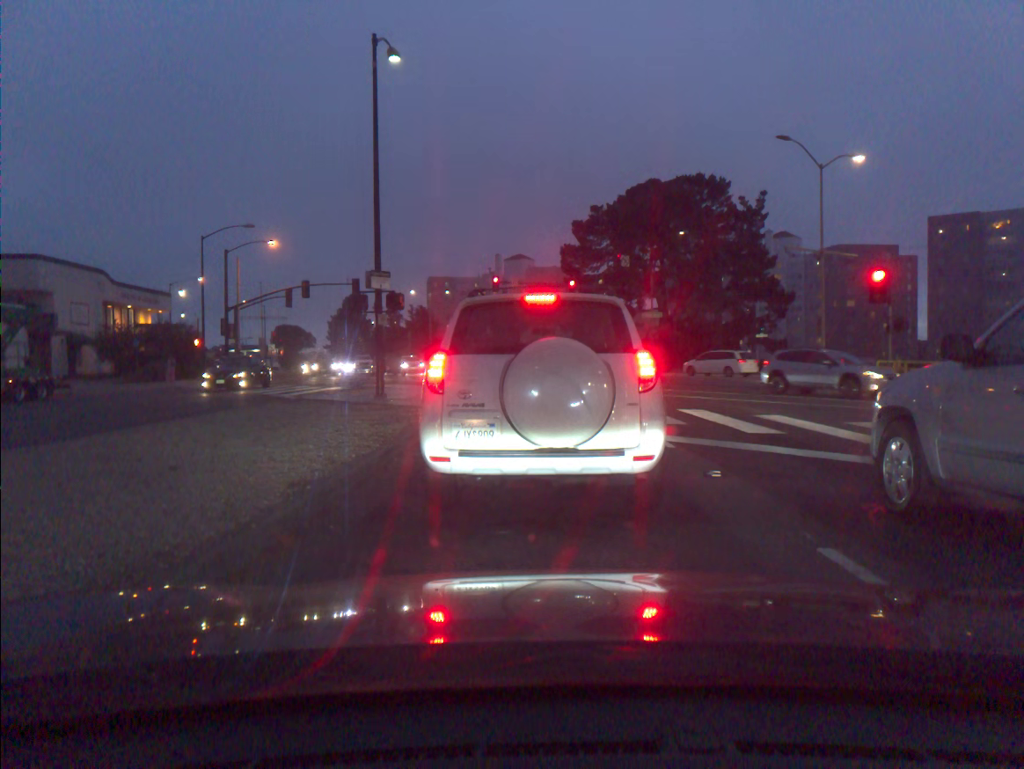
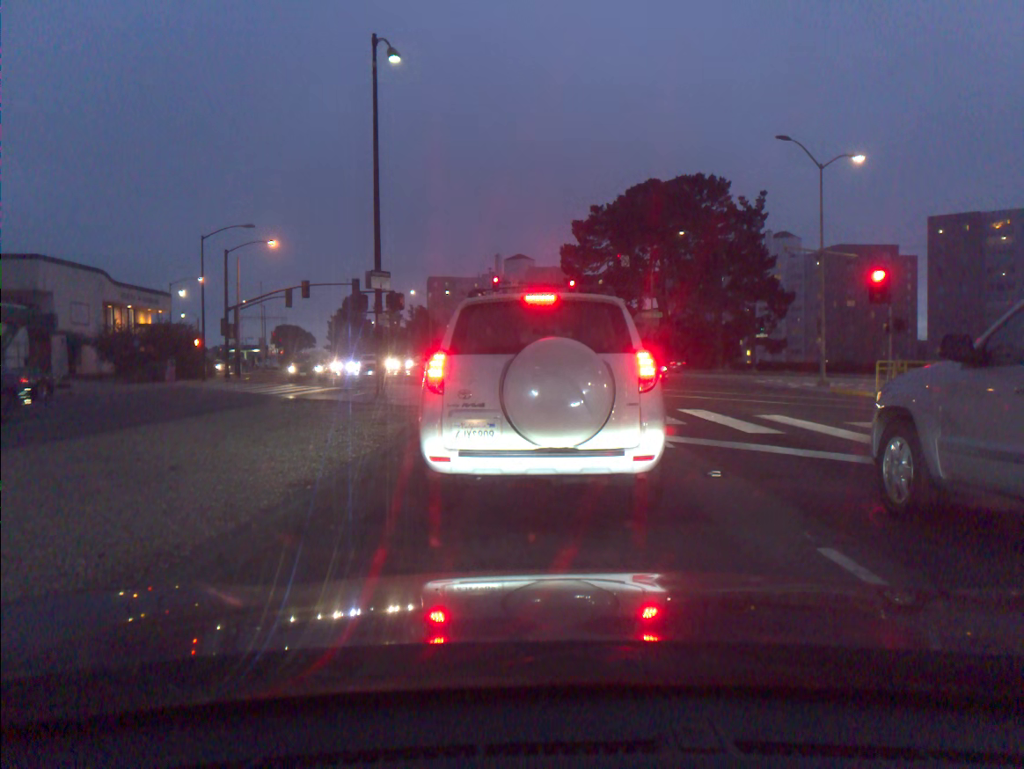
(0.0, 0.0) m; 0°
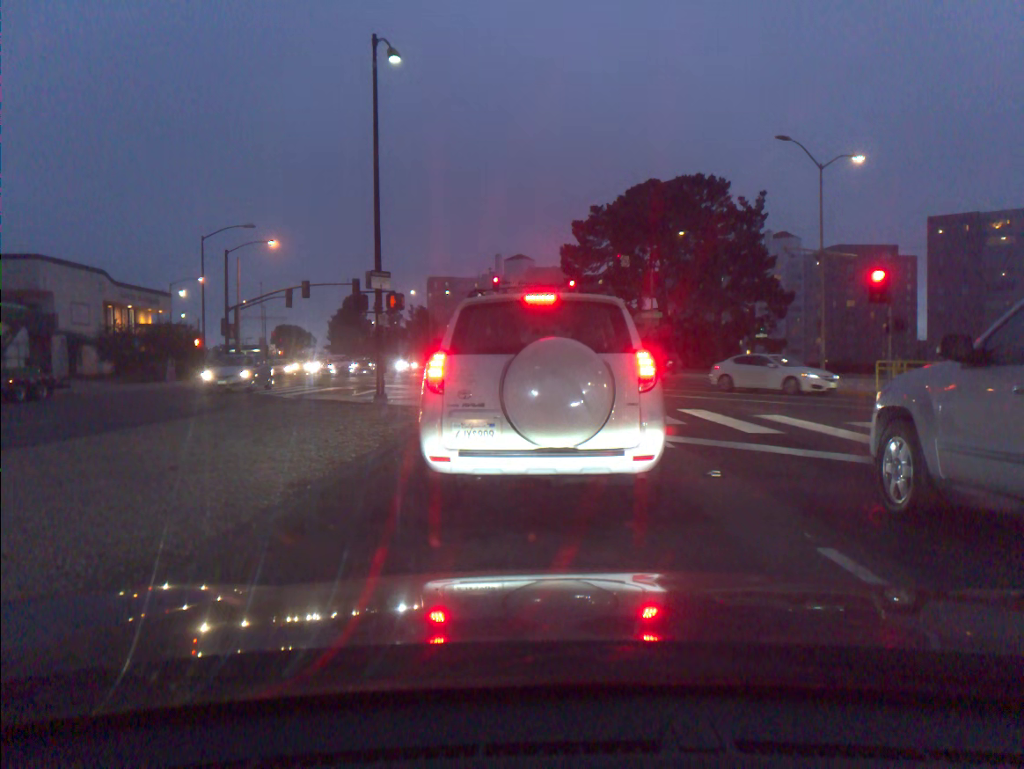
(0.0, +0.1) m; 0°
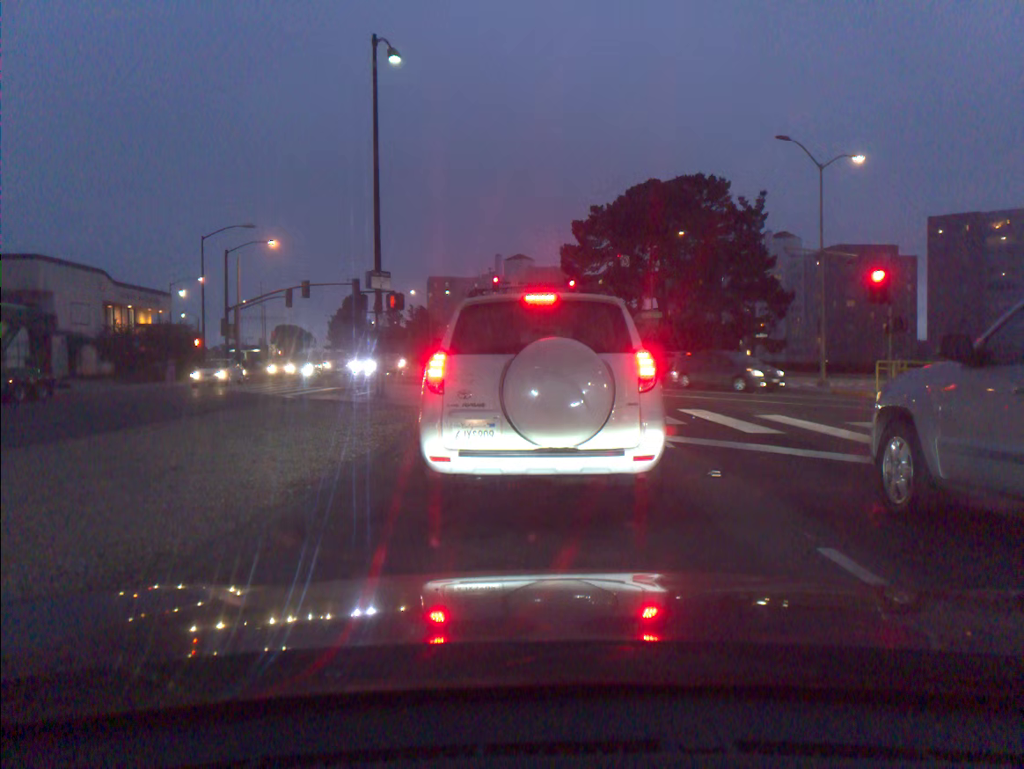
(0.0, 0.0) m; 0°
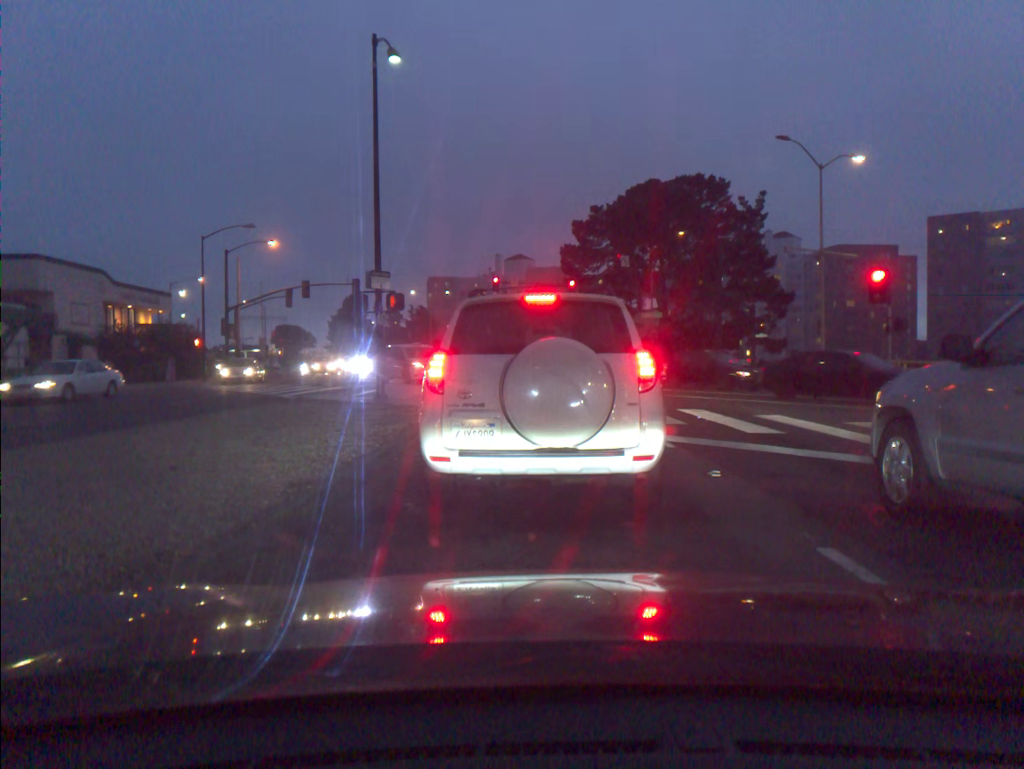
(0.0, 0.0) m; 0°
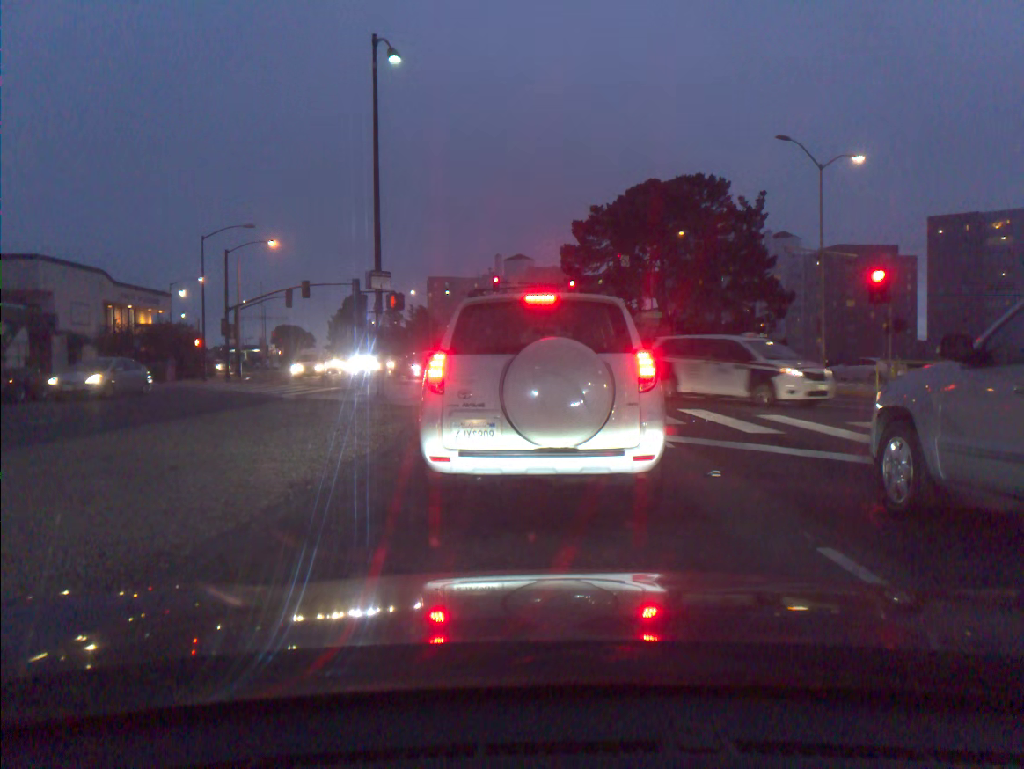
(0.0, 0.0) m; 0°
